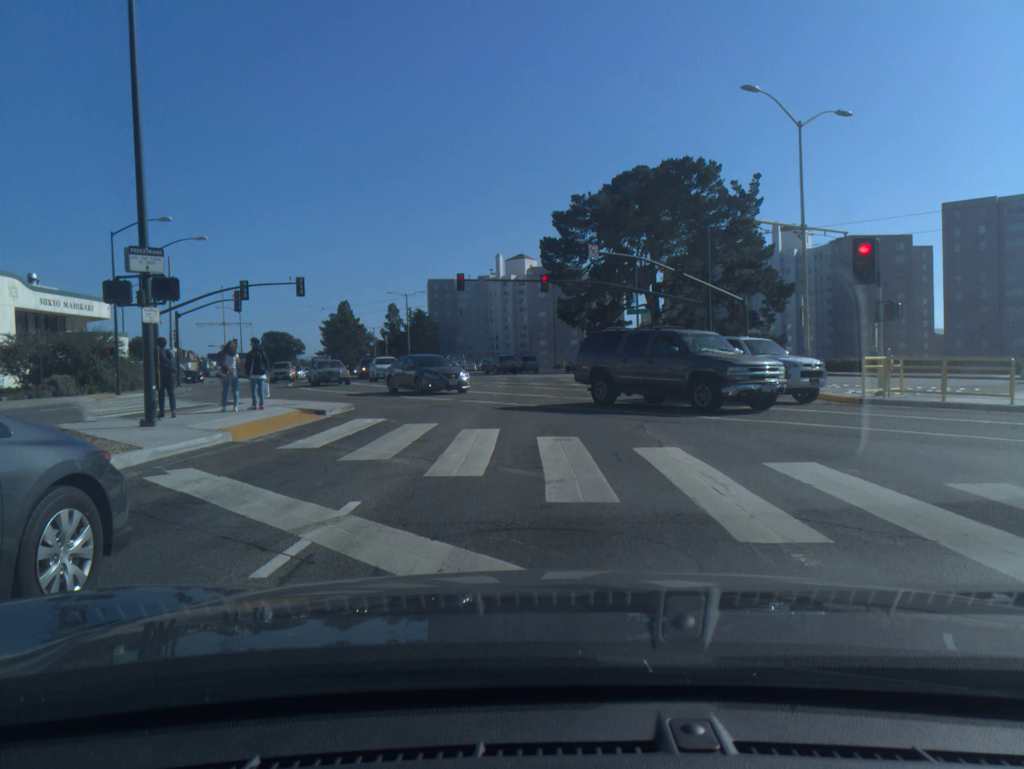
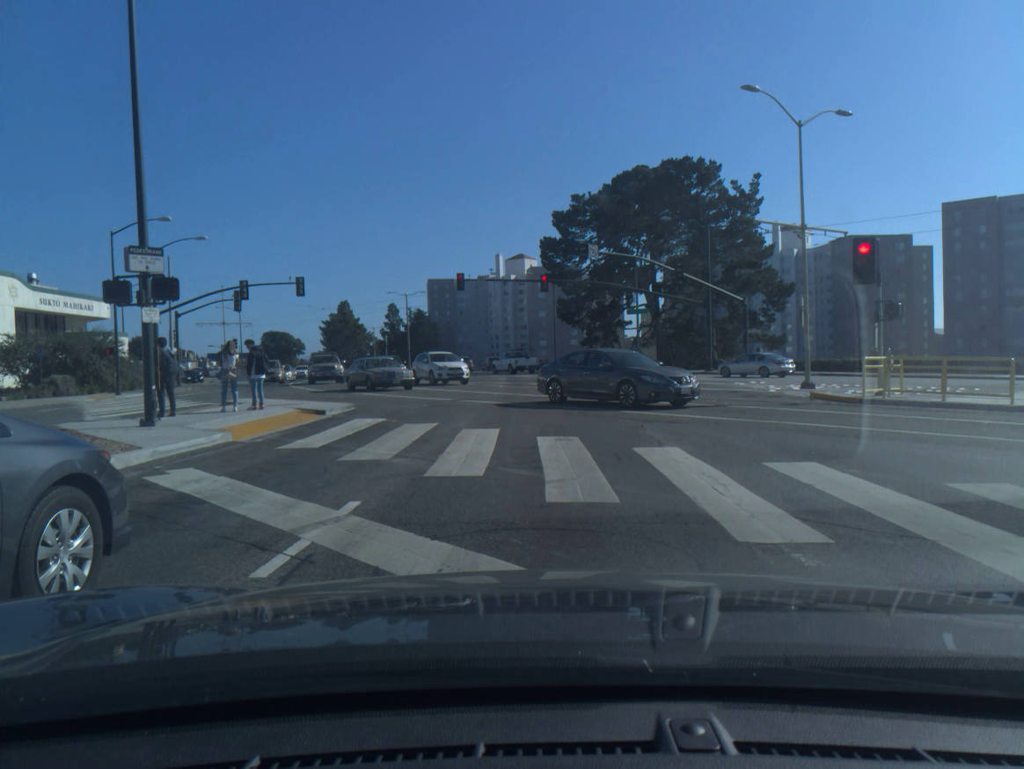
(0.0, 0.0) m; 0°
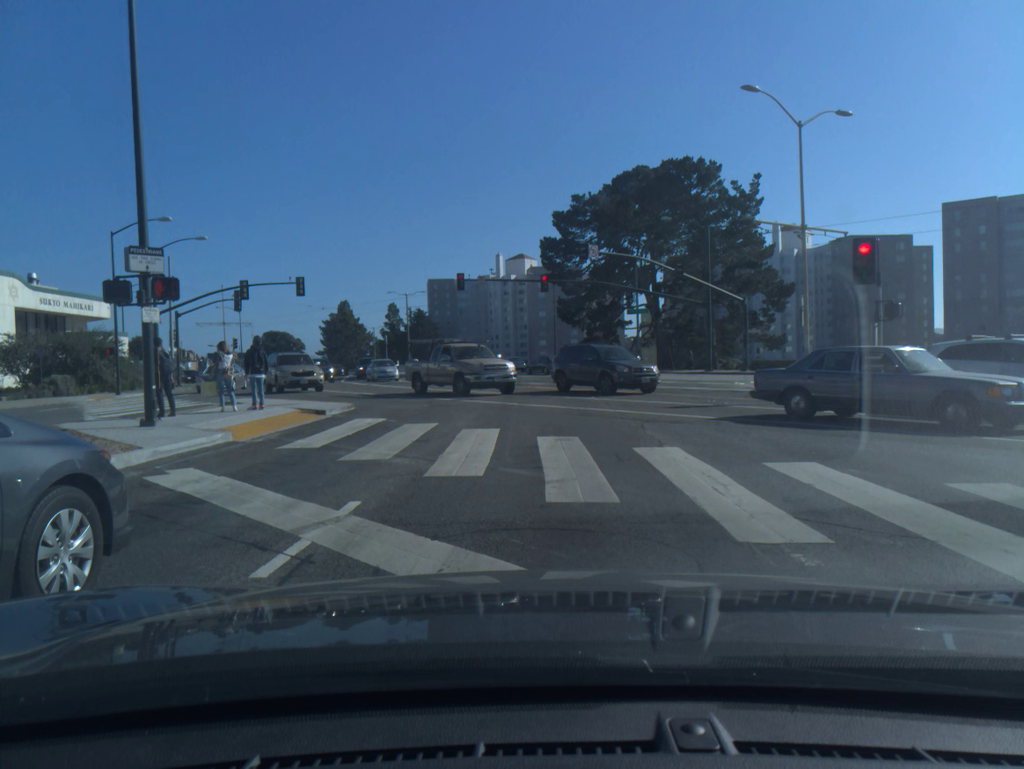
(0.0, 0.0) m; 0°
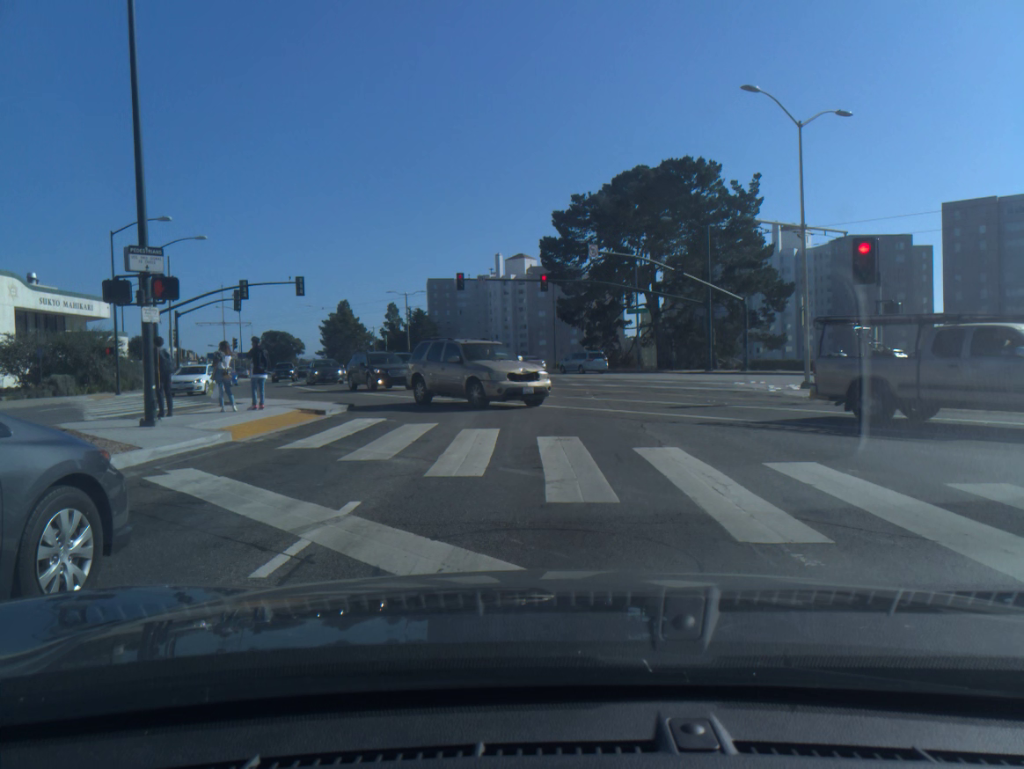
(0.0, 0.0) m; 0°
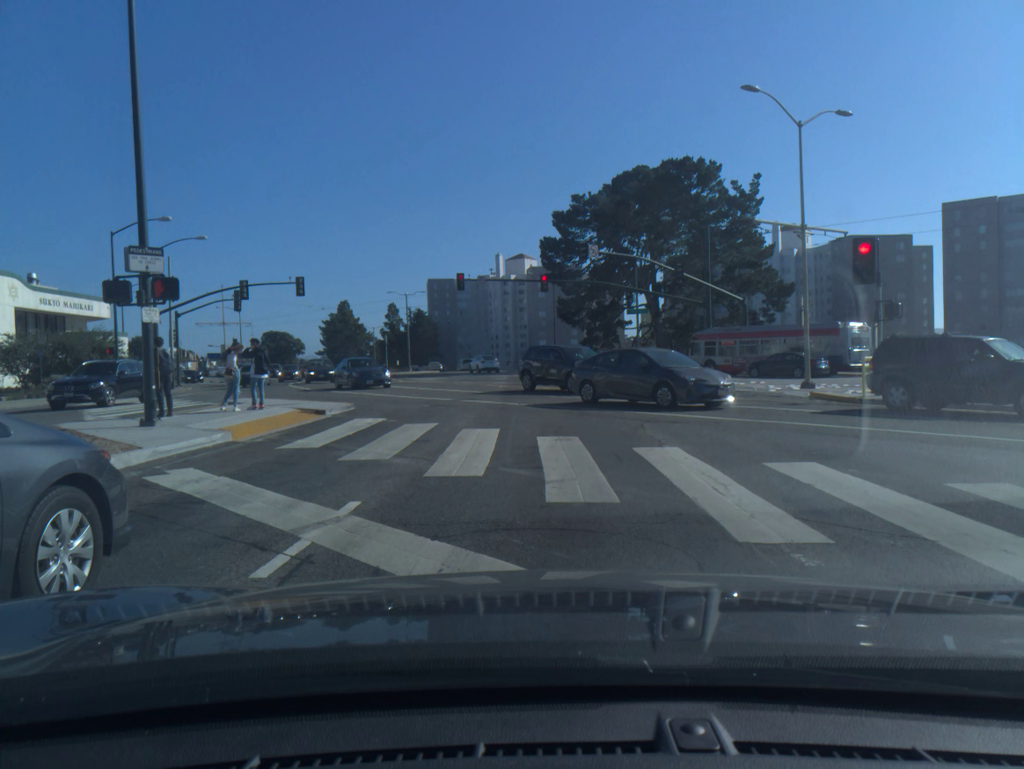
(0.0, 0.0) m; 0°
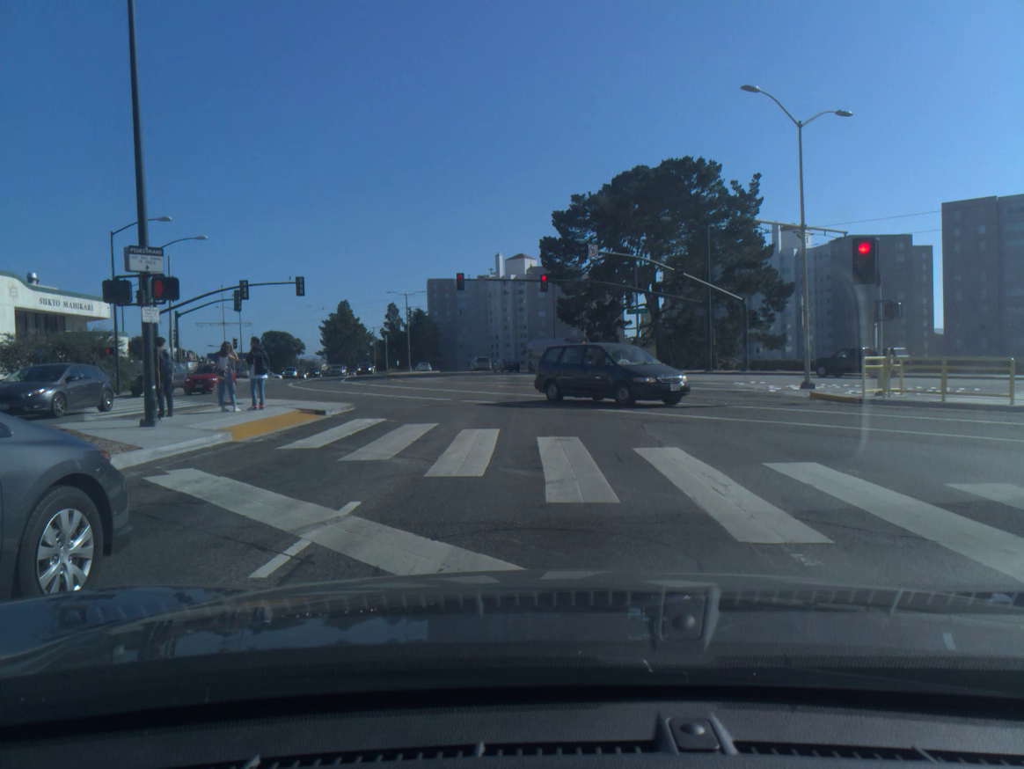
(+0.1, -0.1) m; 0°
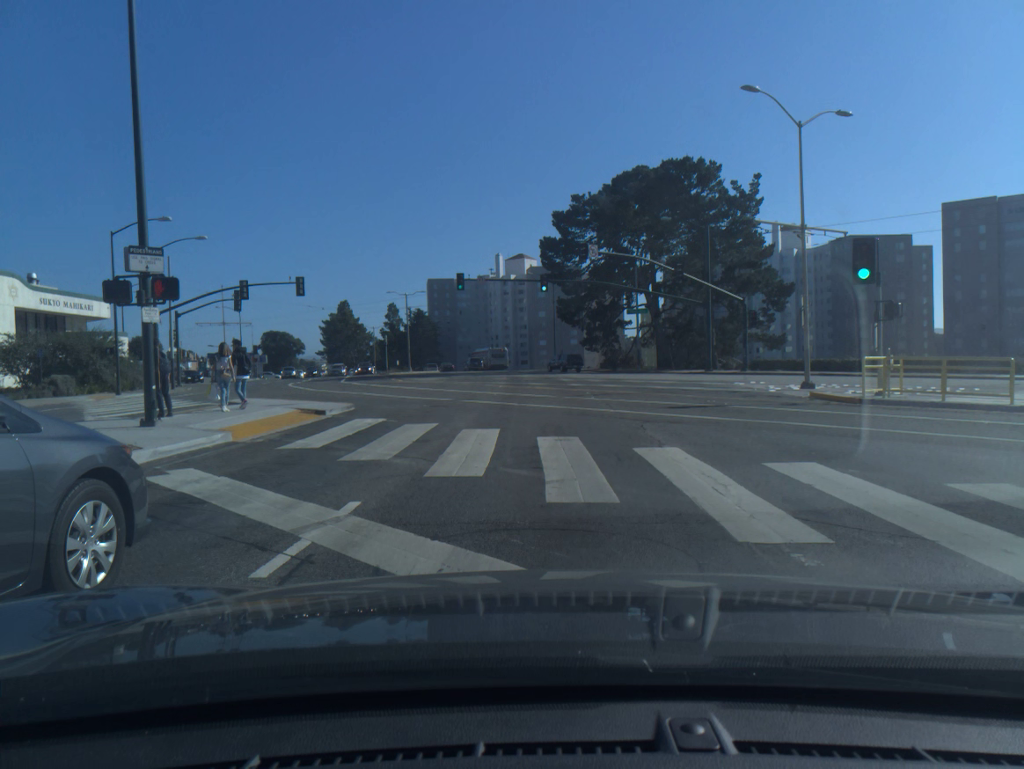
(0.0, 0.0) m; 0°
